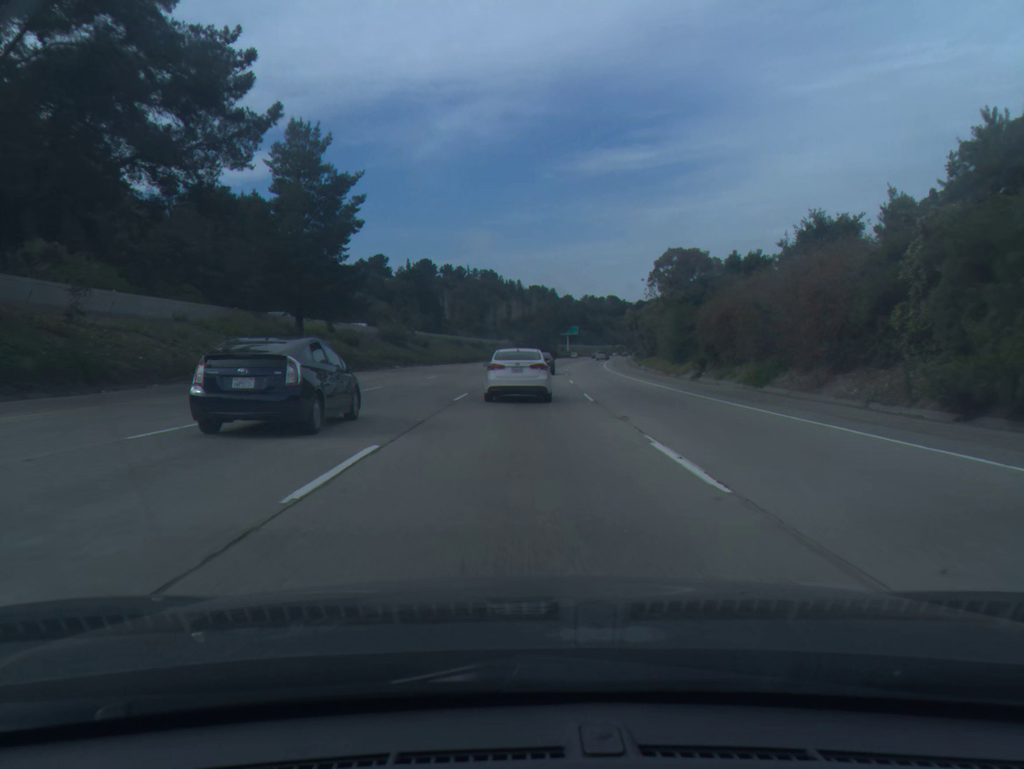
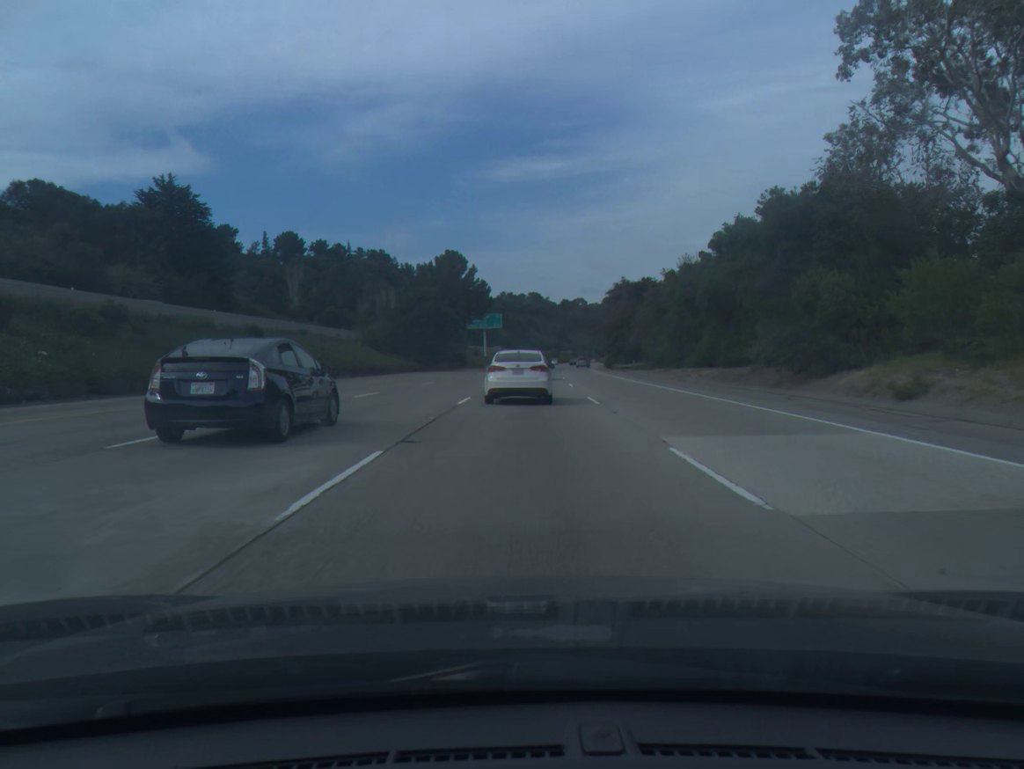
(+5.8, +102.5) m; +6°
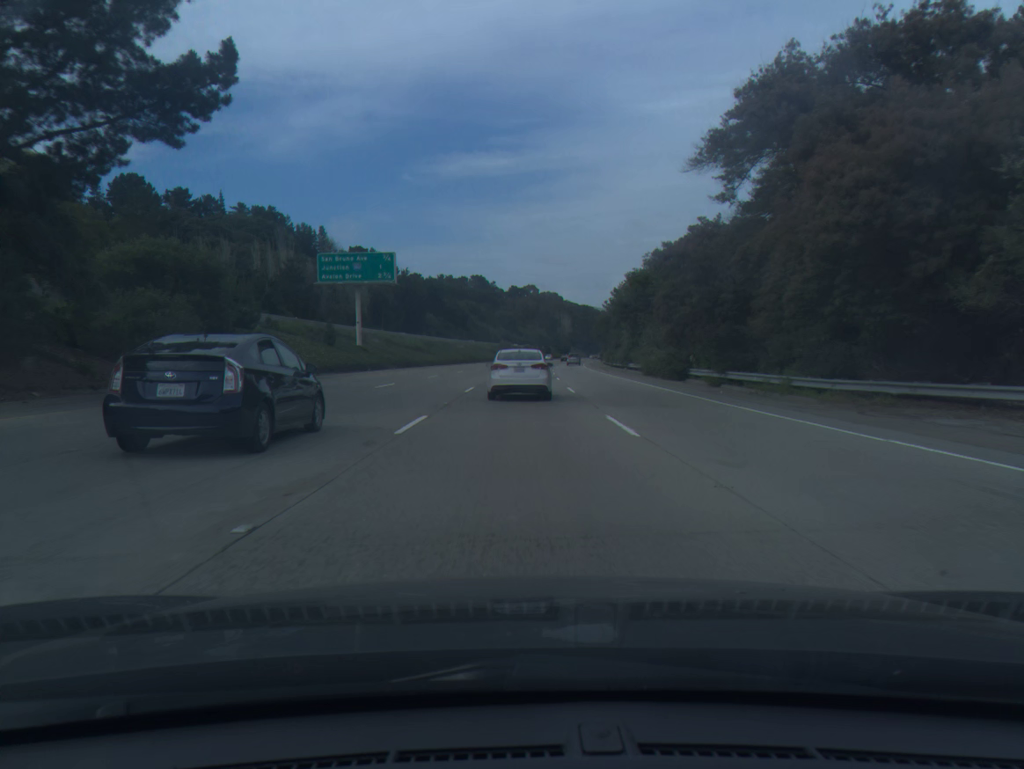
(+2.8, +81.9) m; +4°
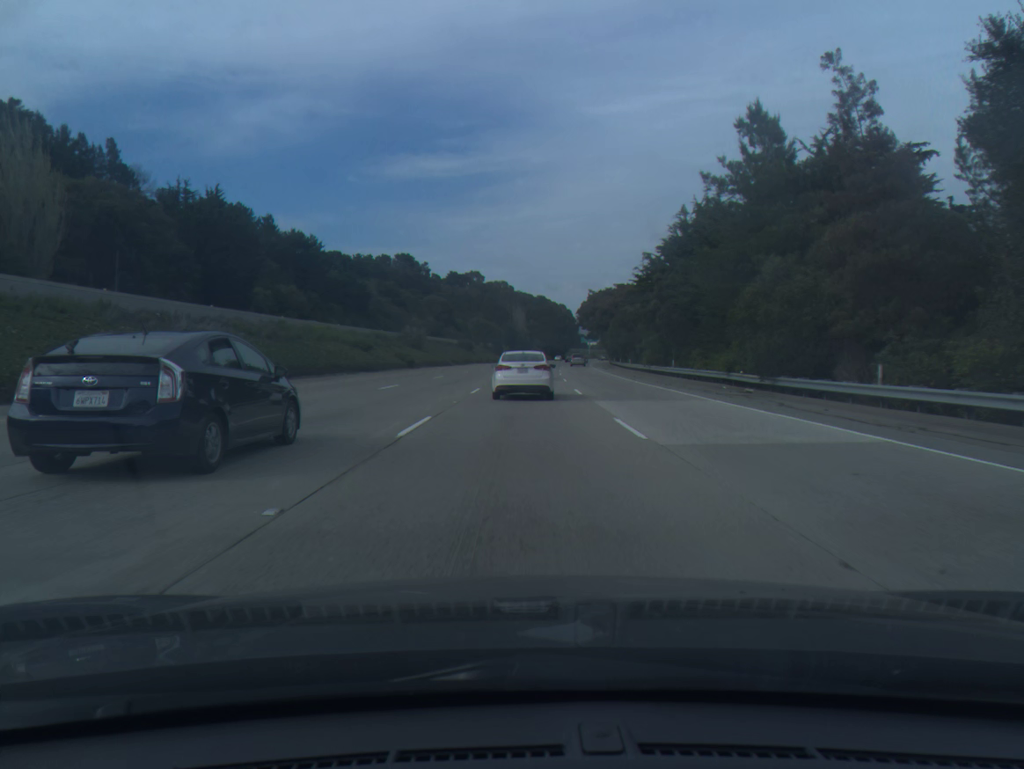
(+3.3, +102.1) m; +4°
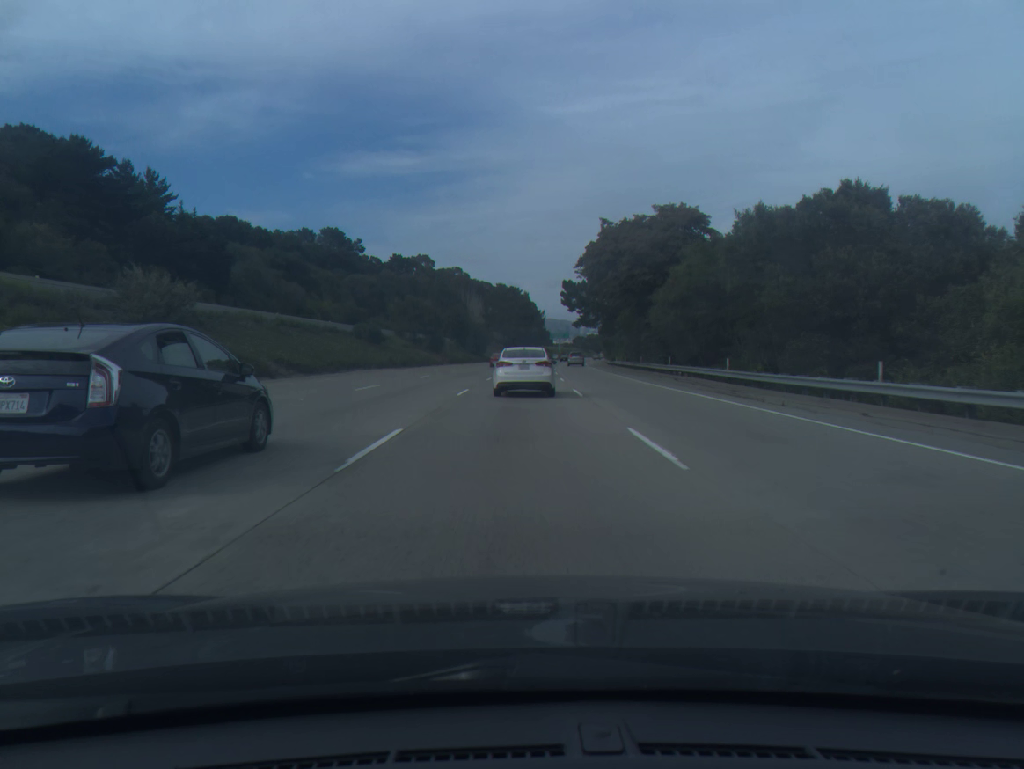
(+1.5, +61.6) m; +3°
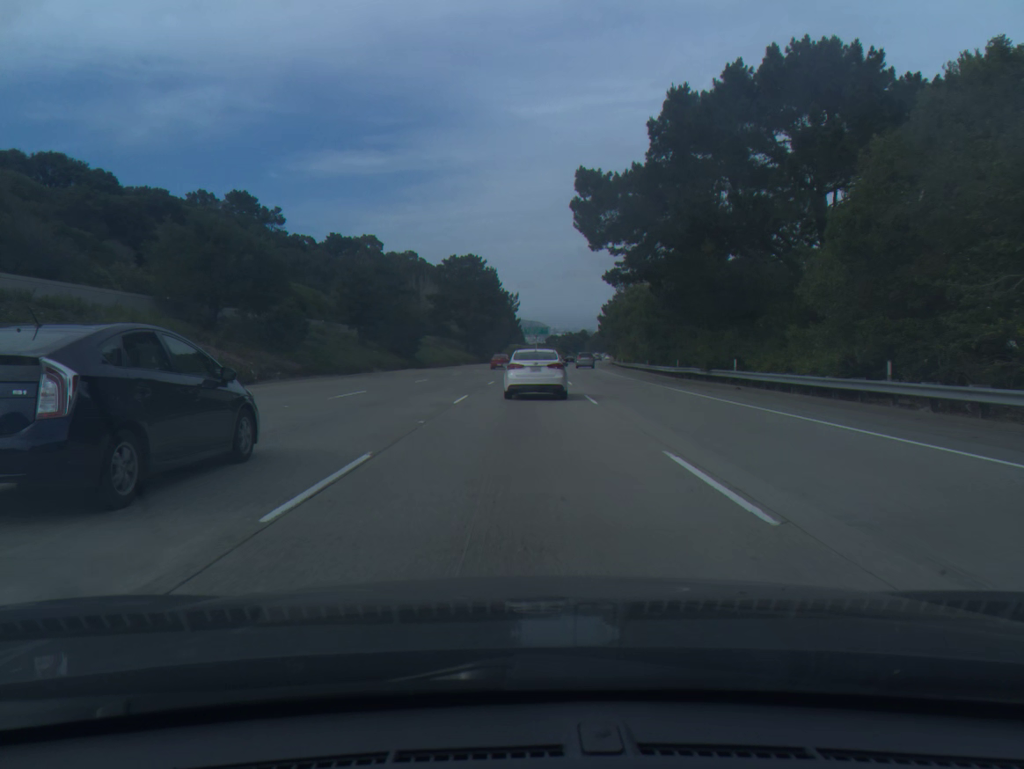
(+1.1, +61.4) m; +2°
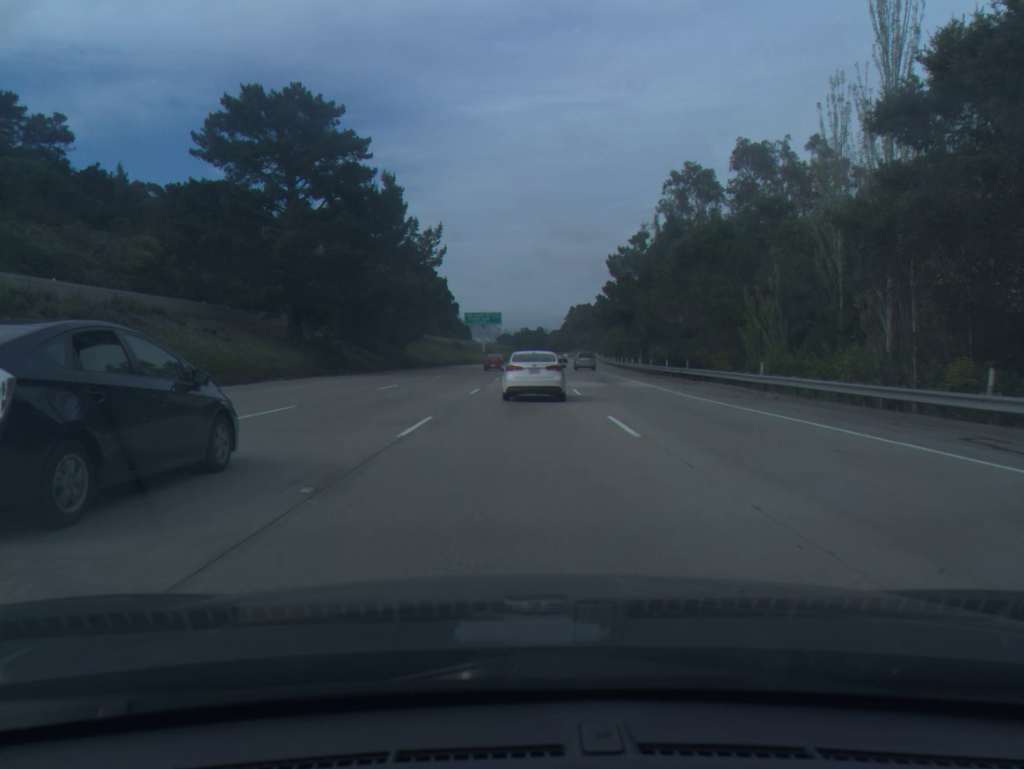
(+2.7, +81.0) m; +4°
